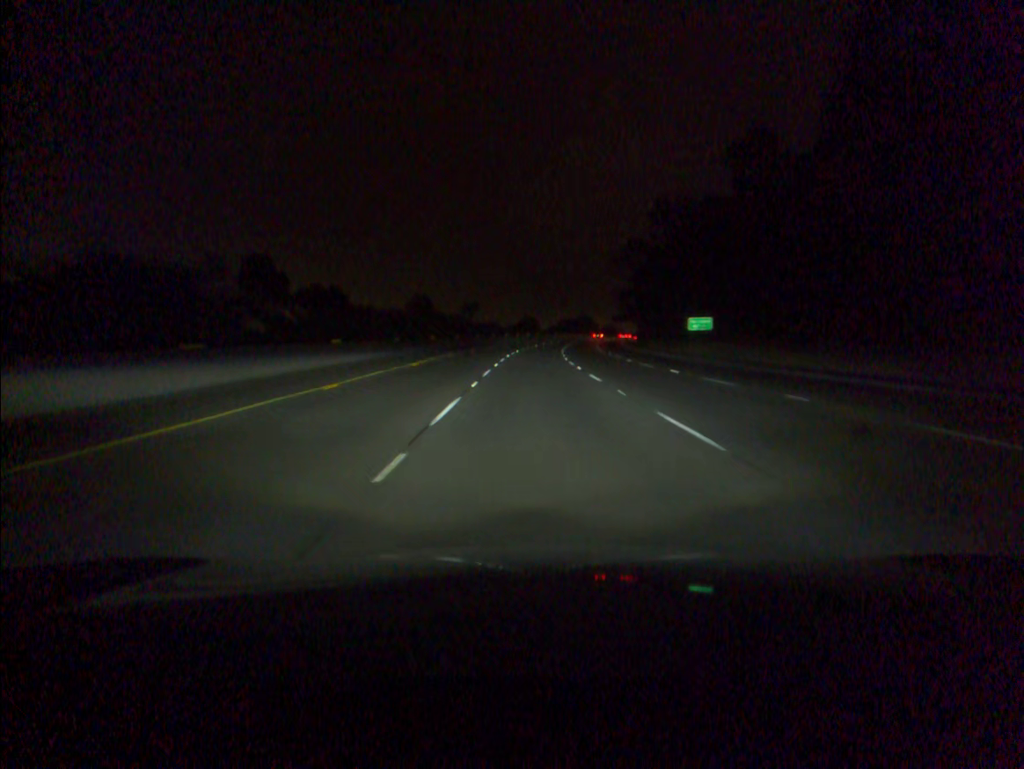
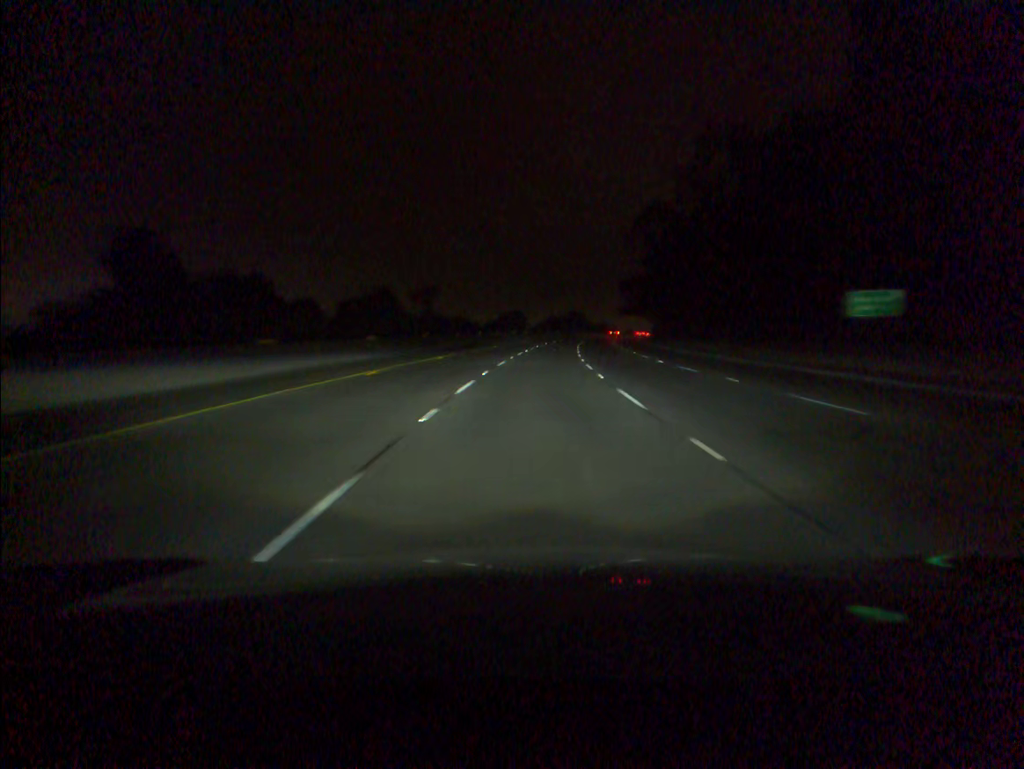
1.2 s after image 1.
(+0.3, +38.5) m; +1°
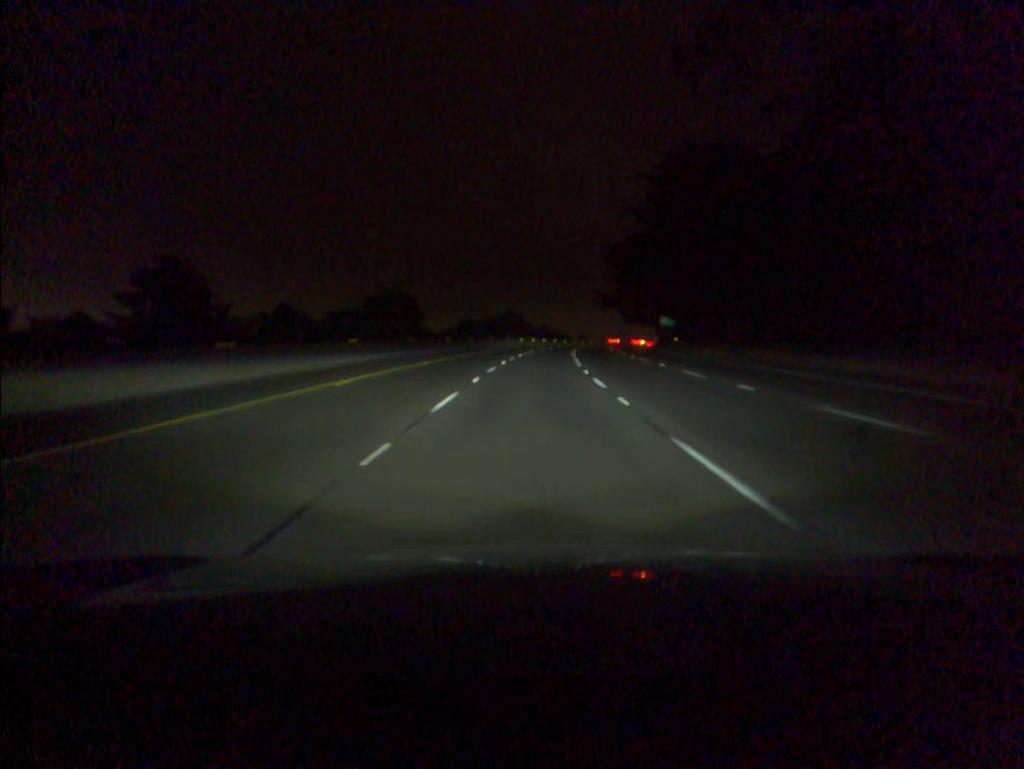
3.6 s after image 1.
(+3.2, +76.0) m; +5°
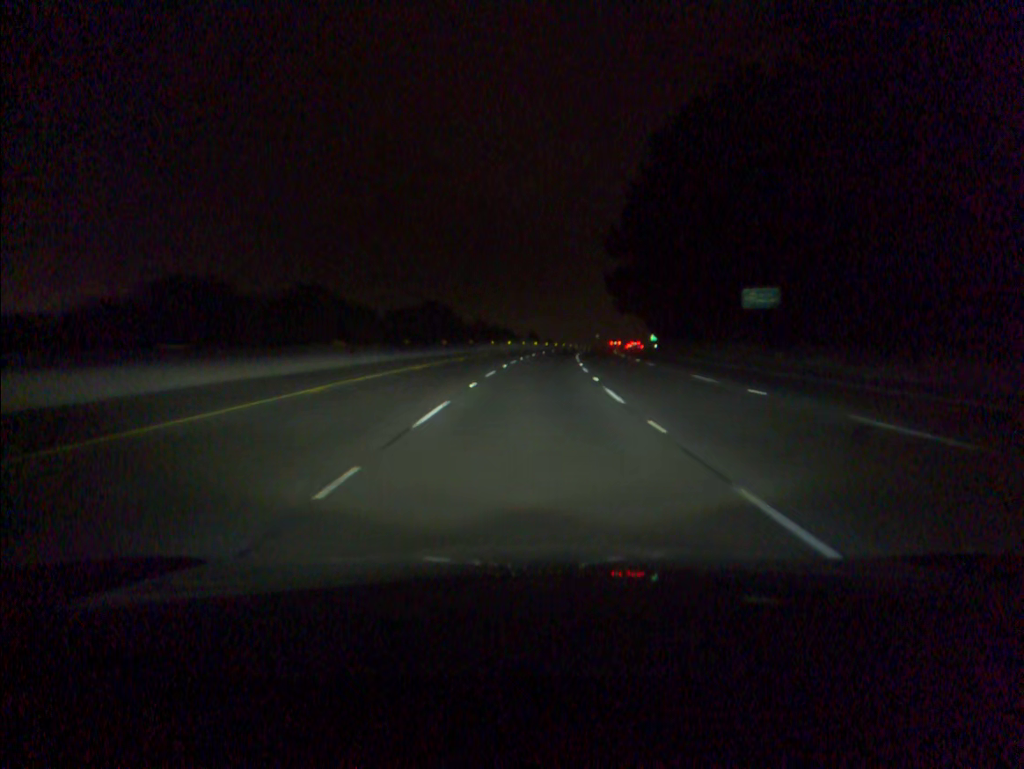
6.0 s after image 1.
(+3.0, +75.1) m; +5°
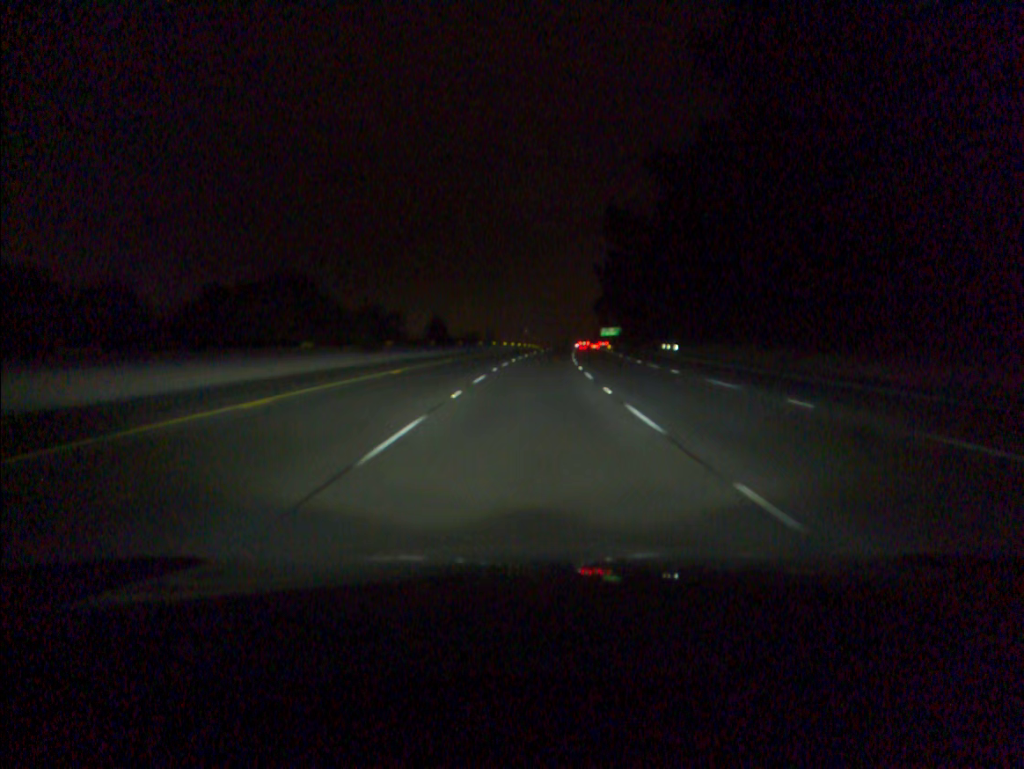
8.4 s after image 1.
(+3.3, +76.3) m; +5°
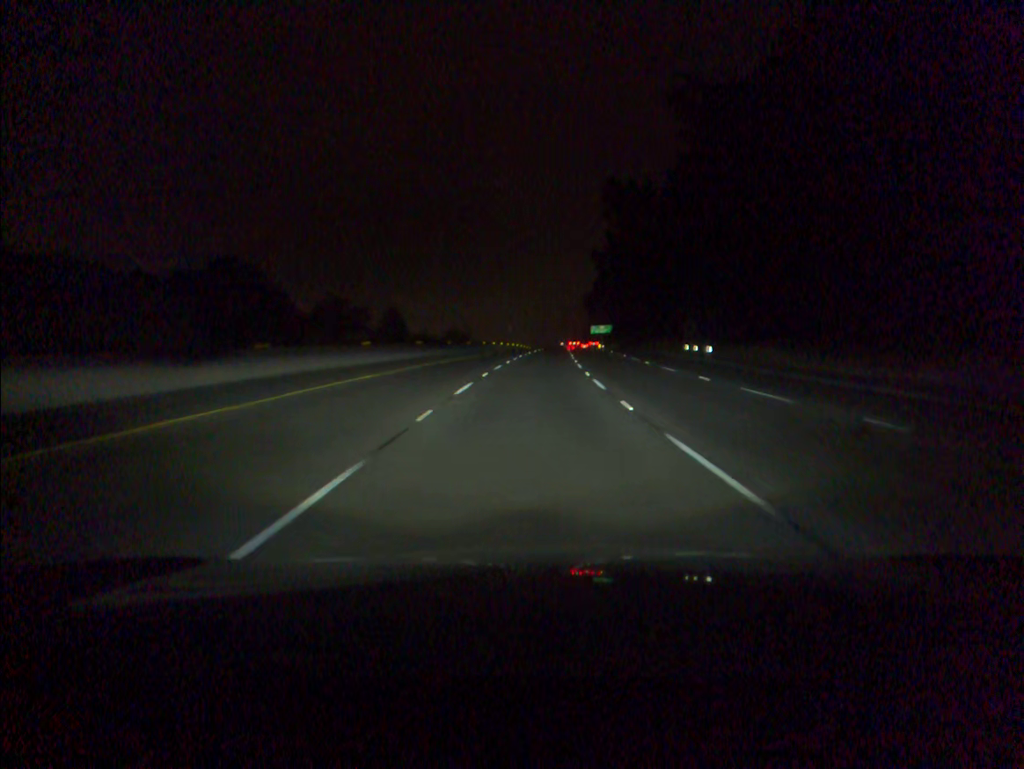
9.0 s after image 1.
(+0.2, +19.5) m; +1°
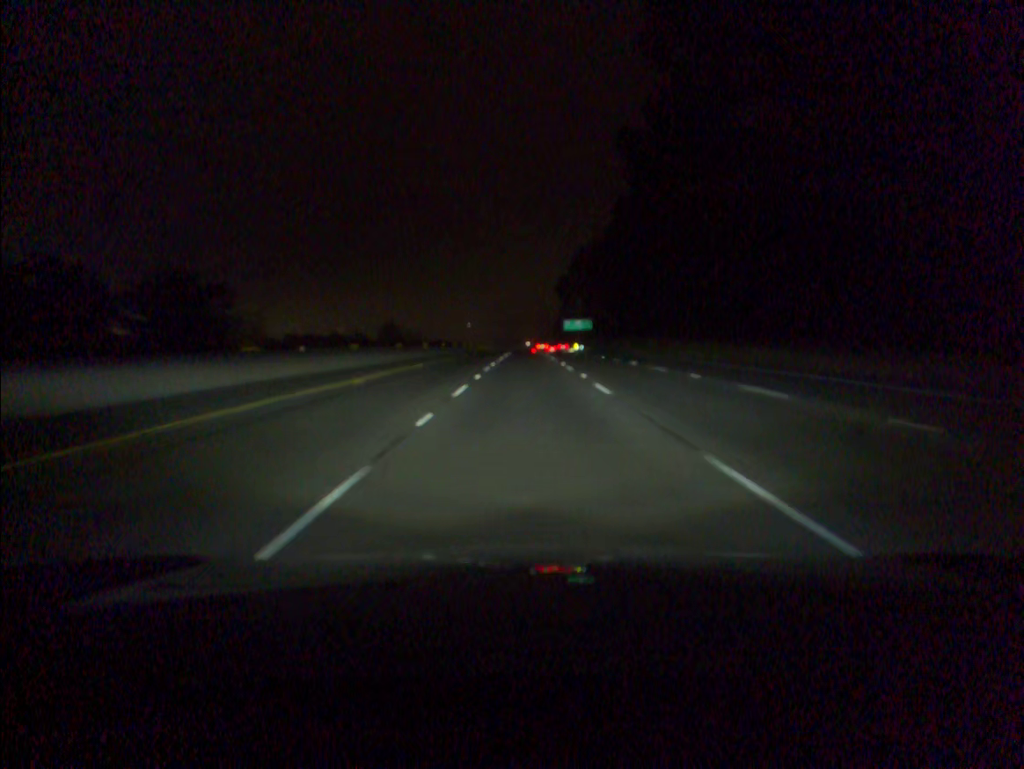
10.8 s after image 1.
(+1.5, +58.8) m; +3°
